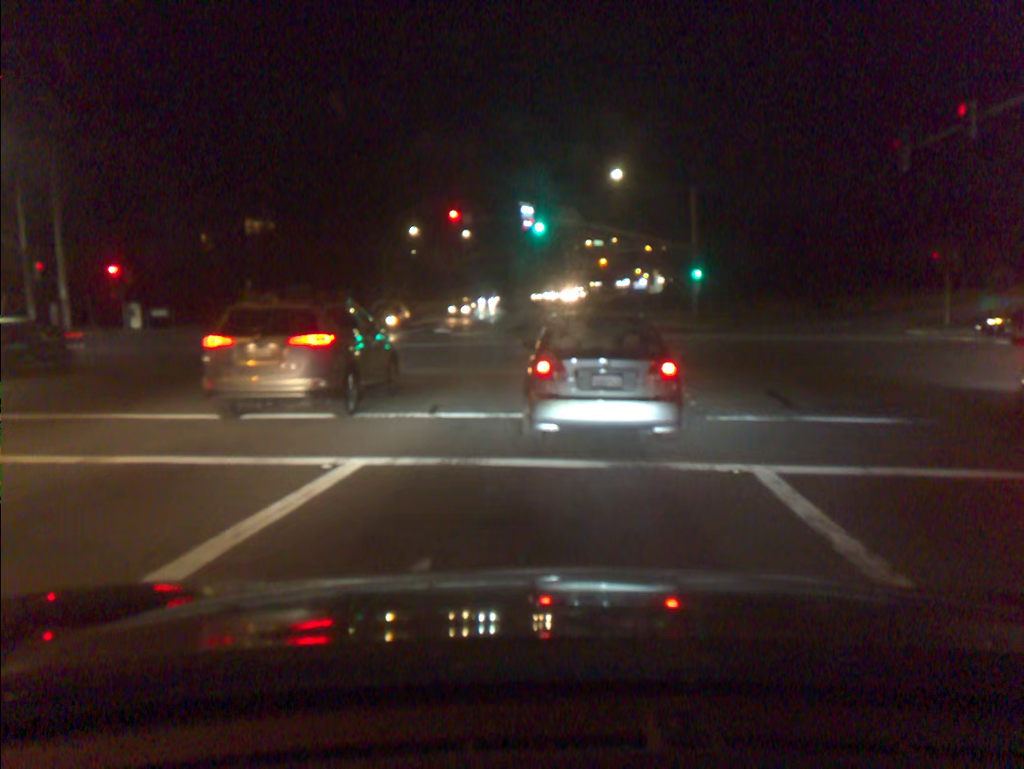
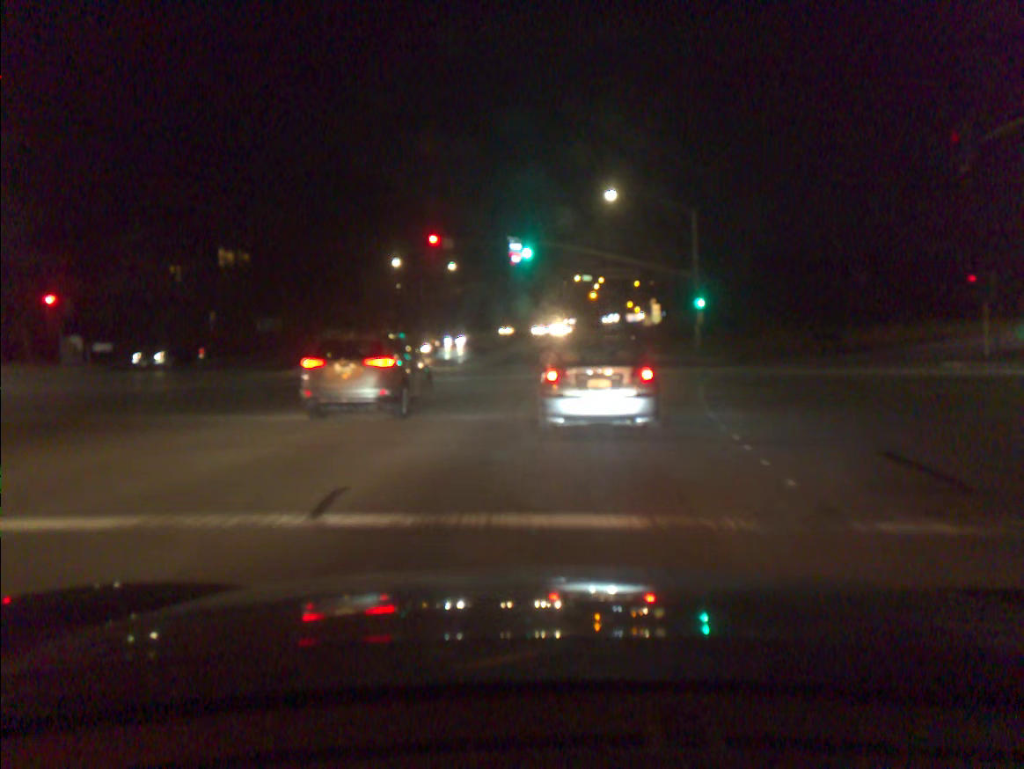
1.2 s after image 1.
(+0.1, +5.0) m; +1°
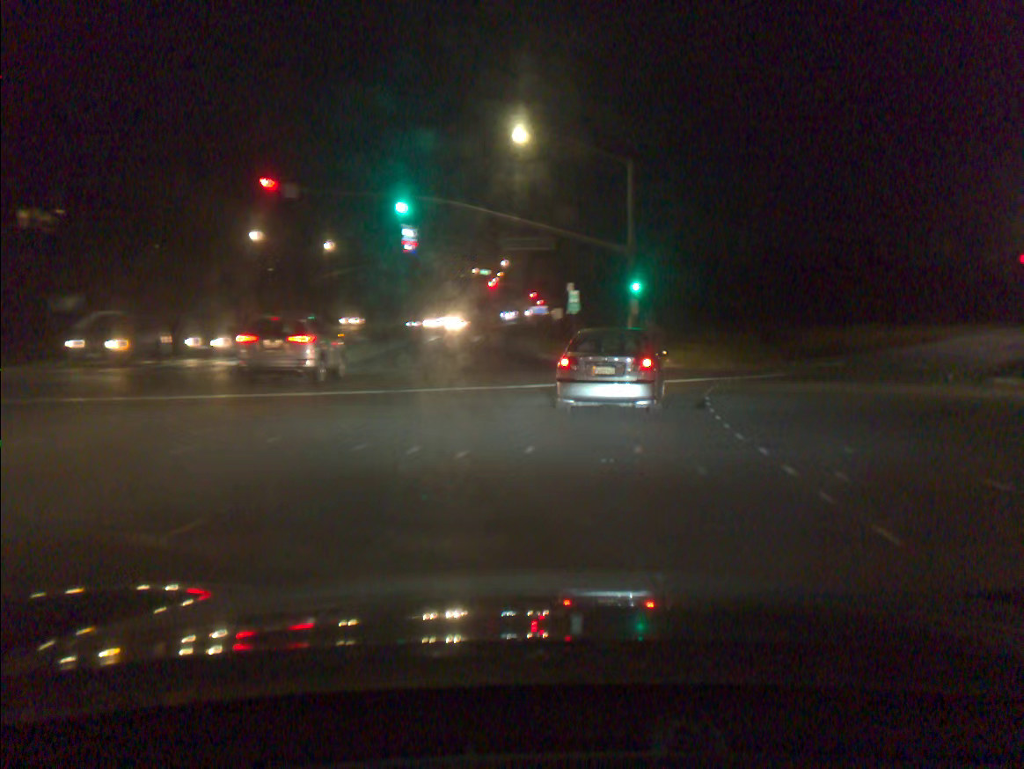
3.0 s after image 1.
(+0.8, +13.0) m; +8°
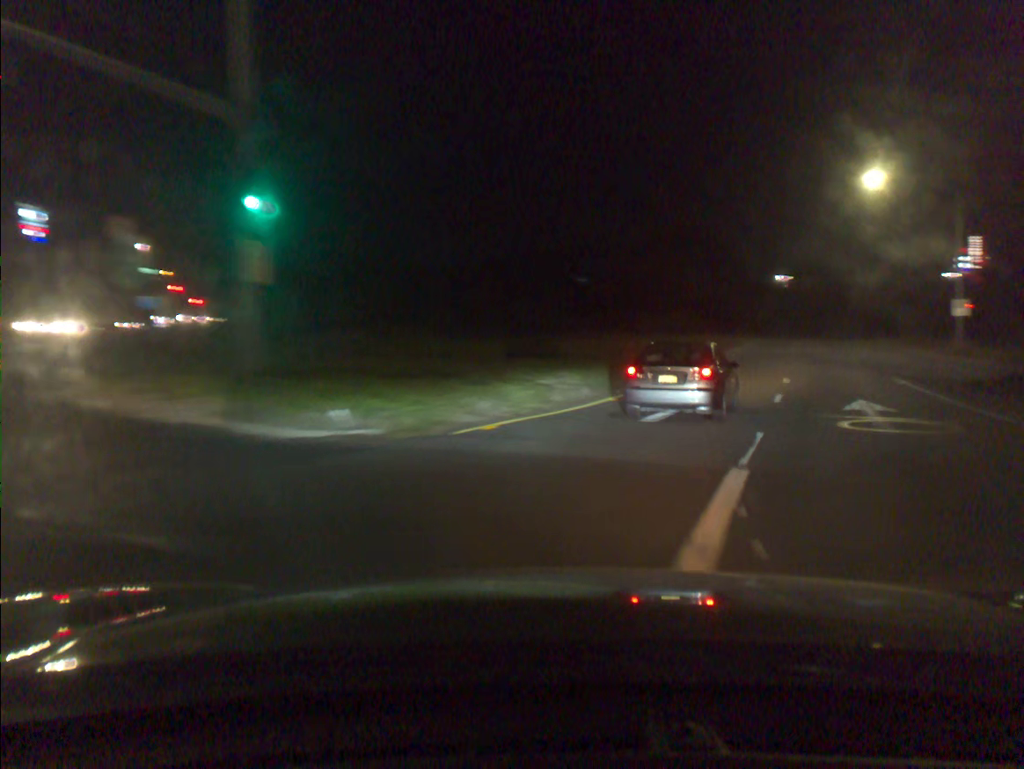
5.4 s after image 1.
(+3.7, +22.4) m; +22°
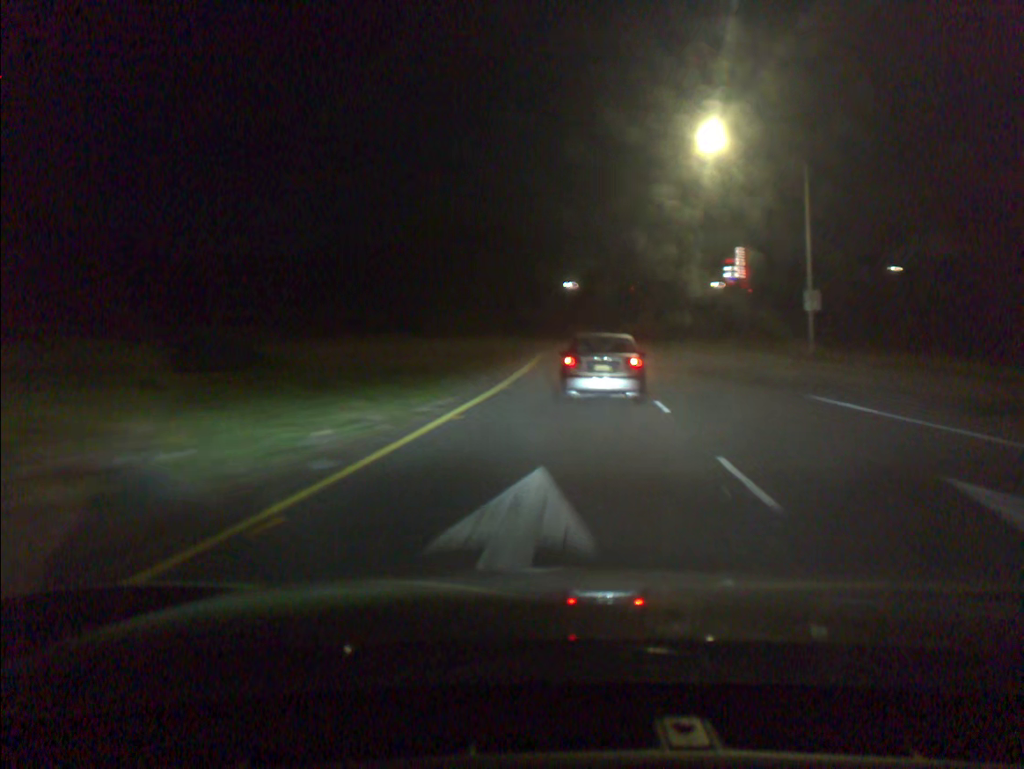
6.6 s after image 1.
(+1.8, +13.0) m; +15°
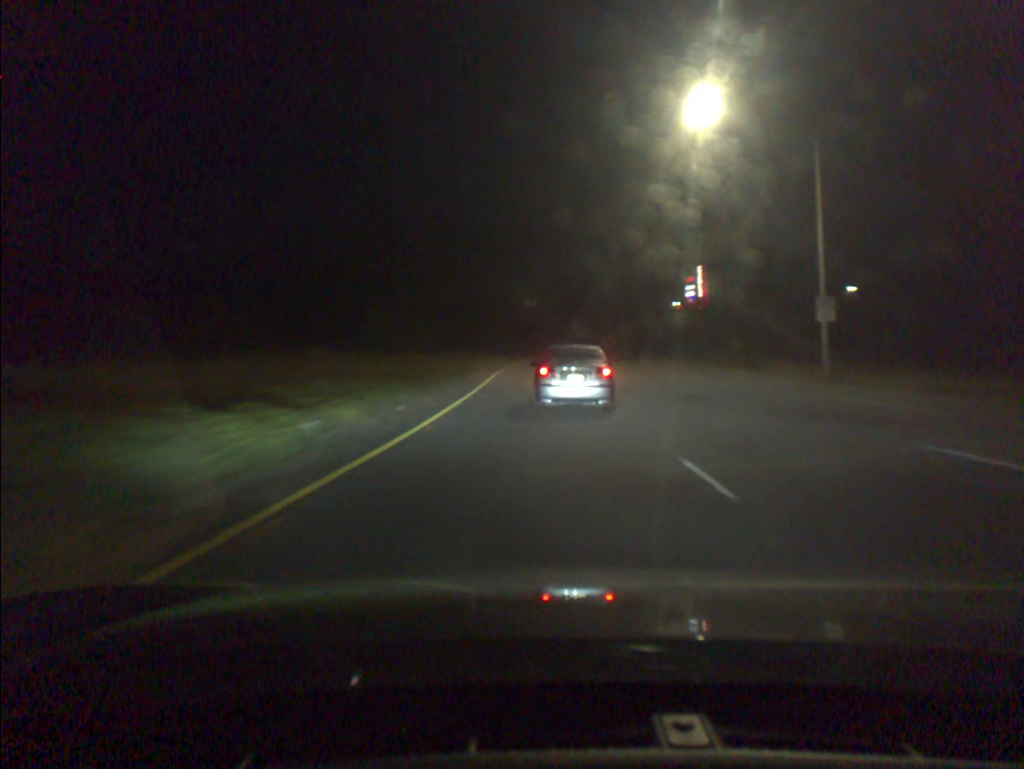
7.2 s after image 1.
(+0.2, +7.2) m; +2°
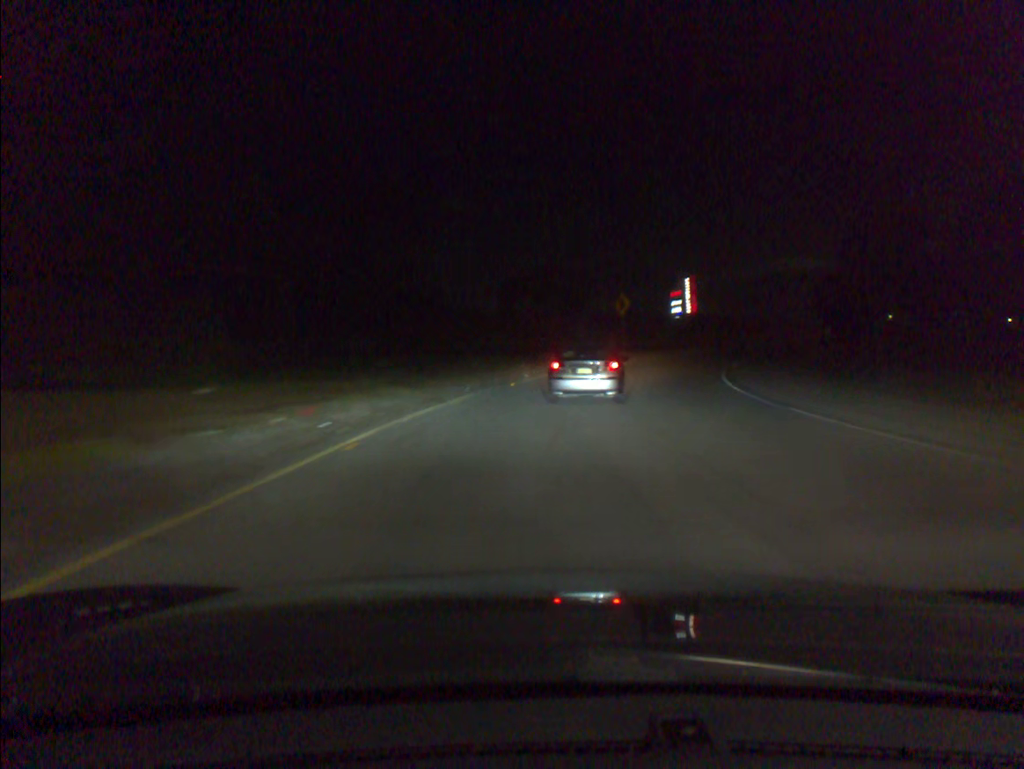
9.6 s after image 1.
(+0.4, +31.8) m; +2°
